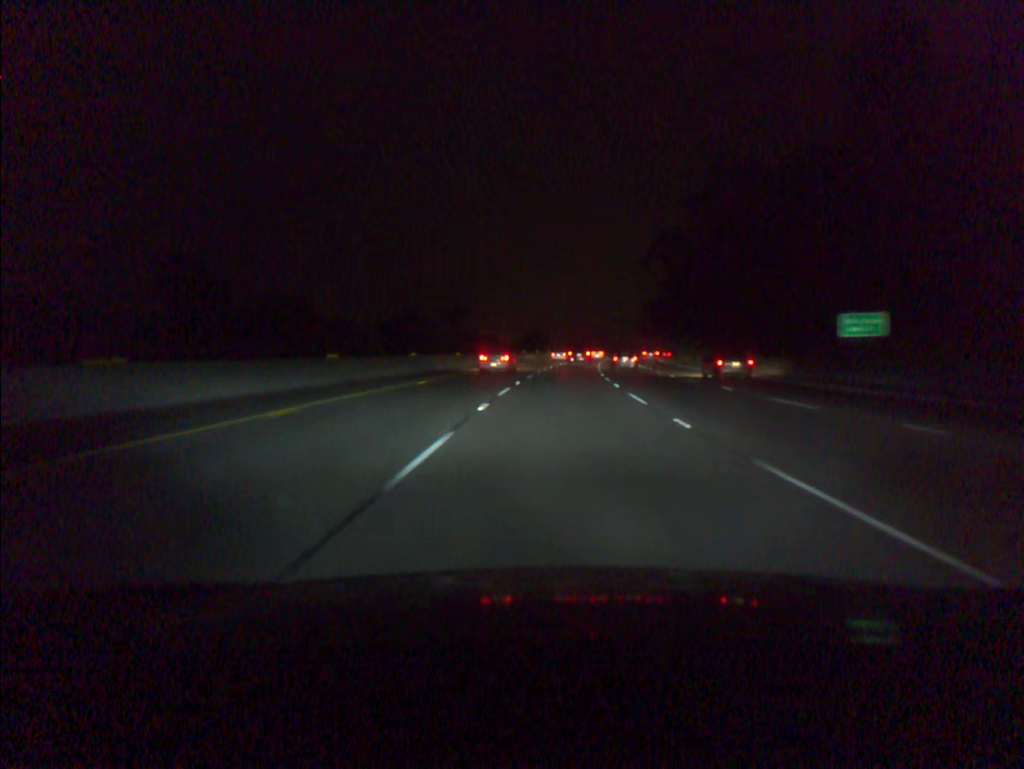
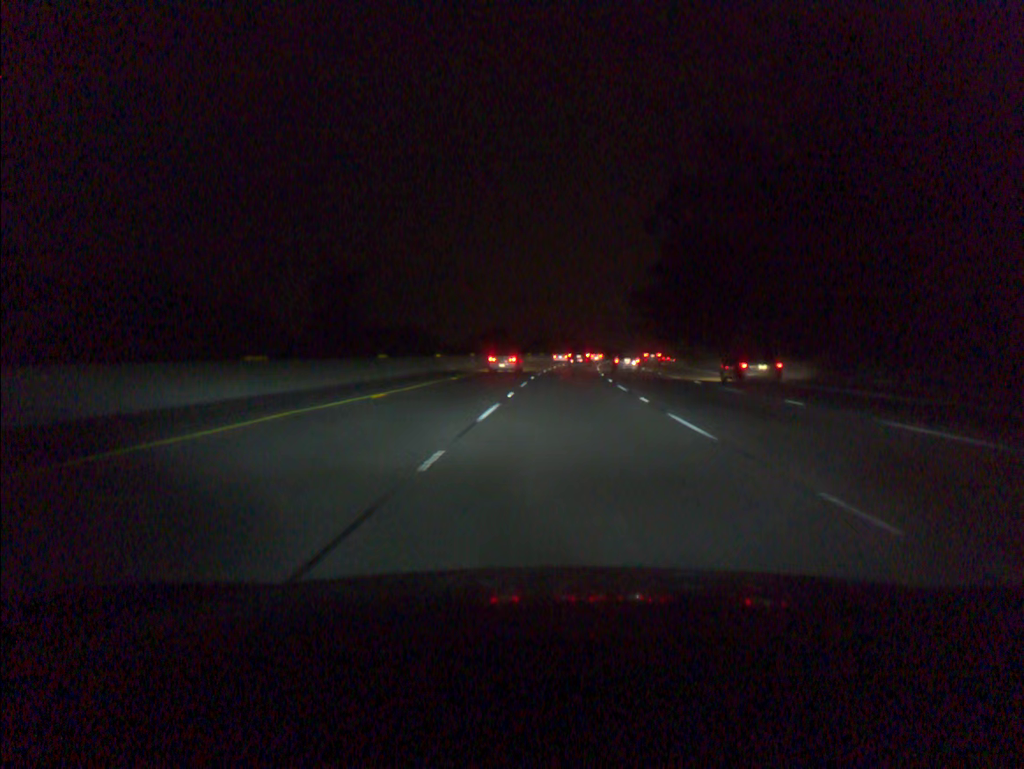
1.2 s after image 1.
(+0.7, +36.8) m; +2°
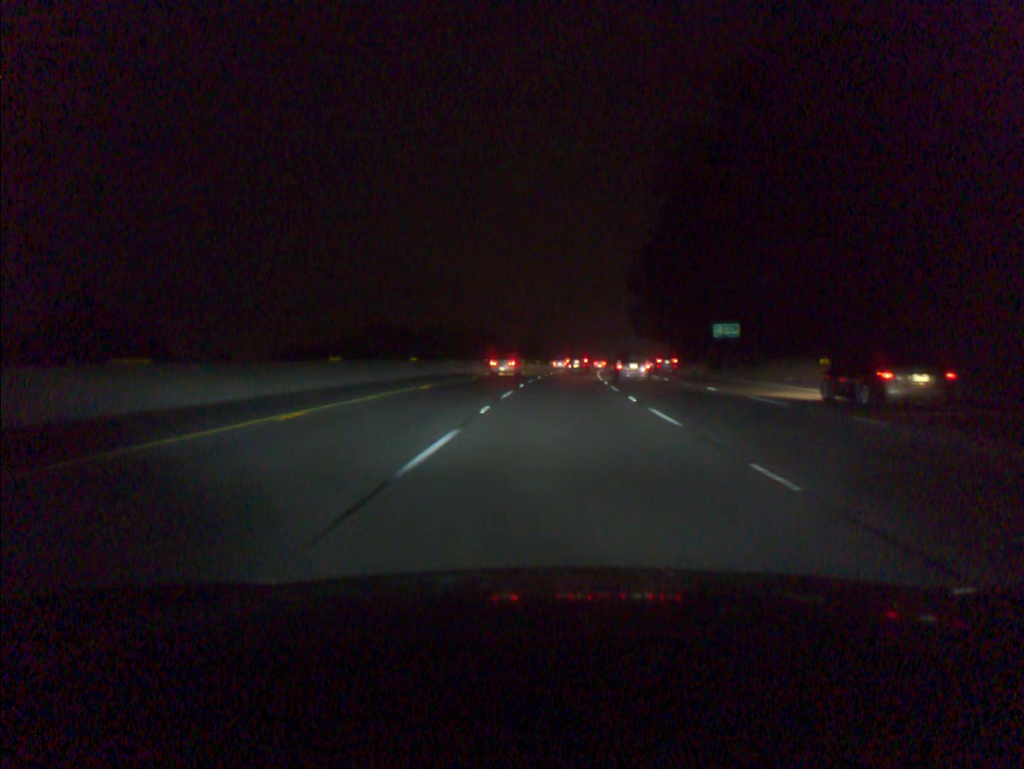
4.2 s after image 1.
(+5.1, +93.2) m; +6°
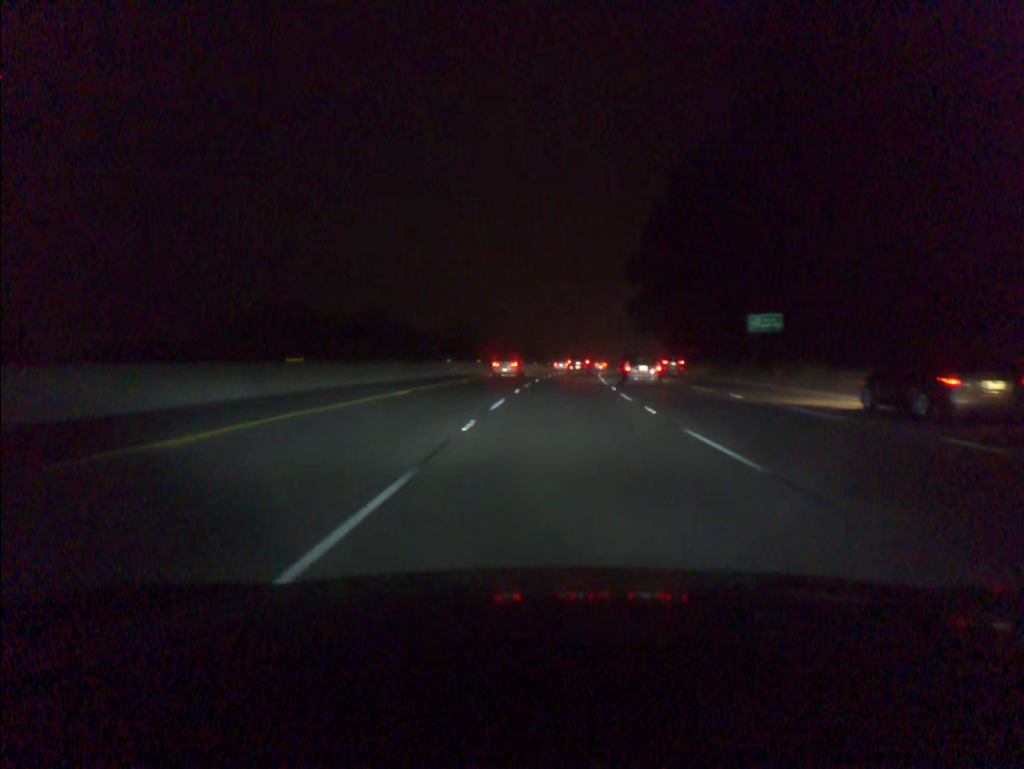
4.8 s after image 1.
(+0.2, +19.0) m; +1°
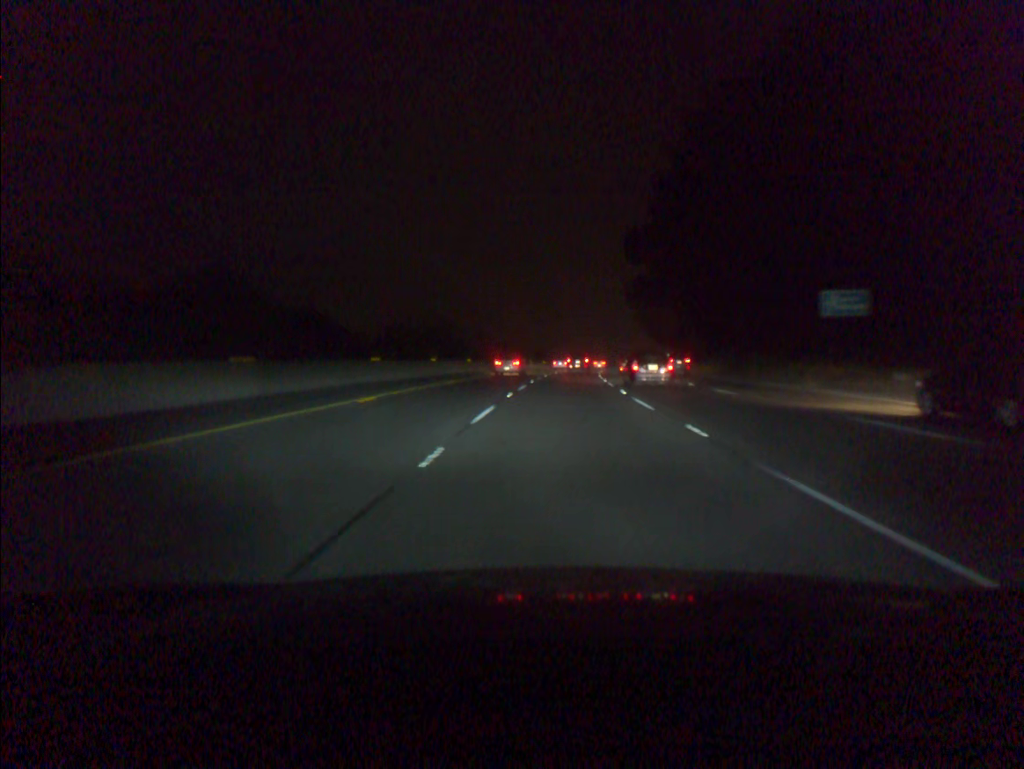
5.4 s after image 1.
(+0.2, +19.1) m; +1°
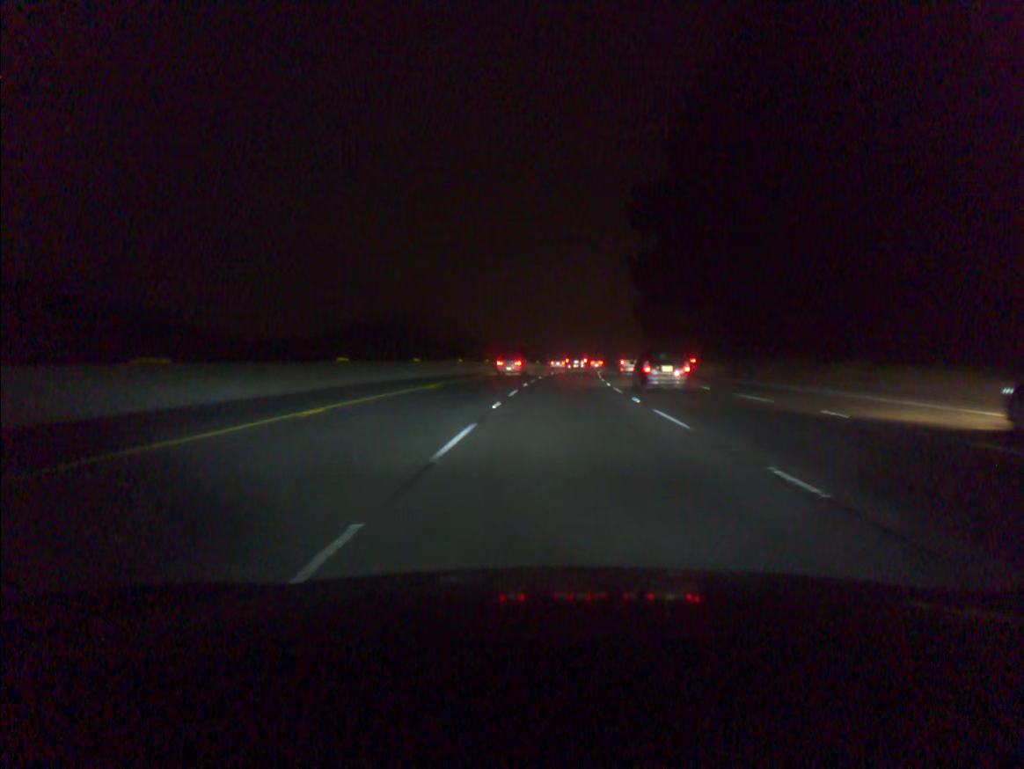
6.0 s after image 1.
(+0.2, +19.2) m; +1°
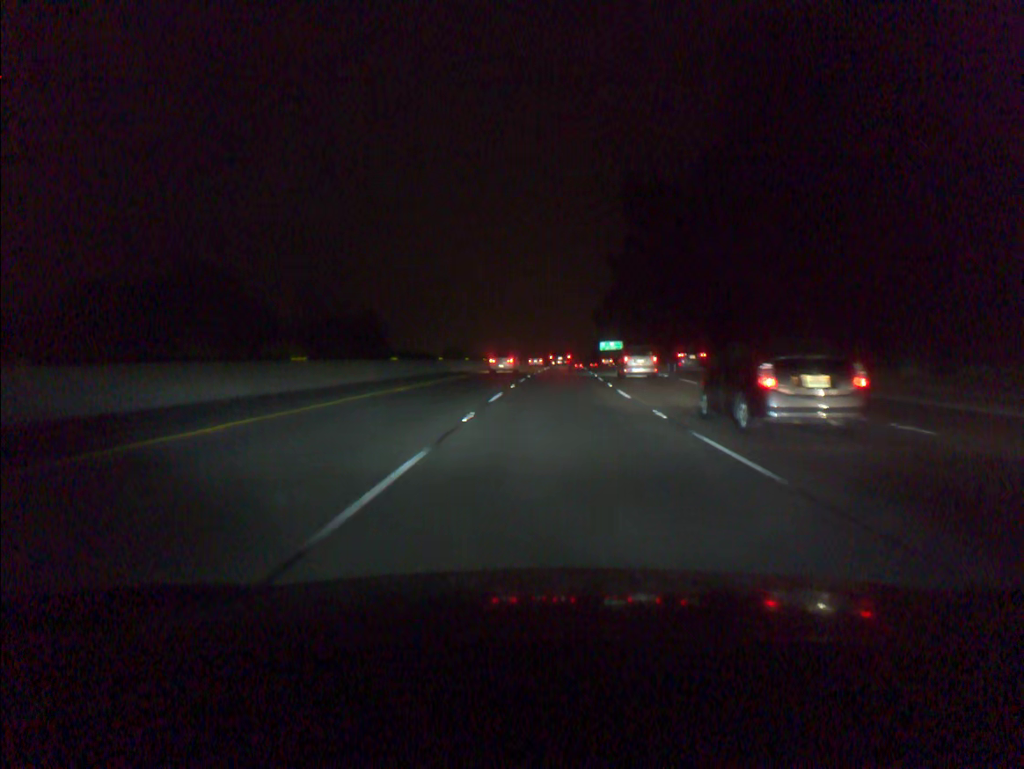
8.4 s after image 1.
(+3.6, +77.0) m; +5°
